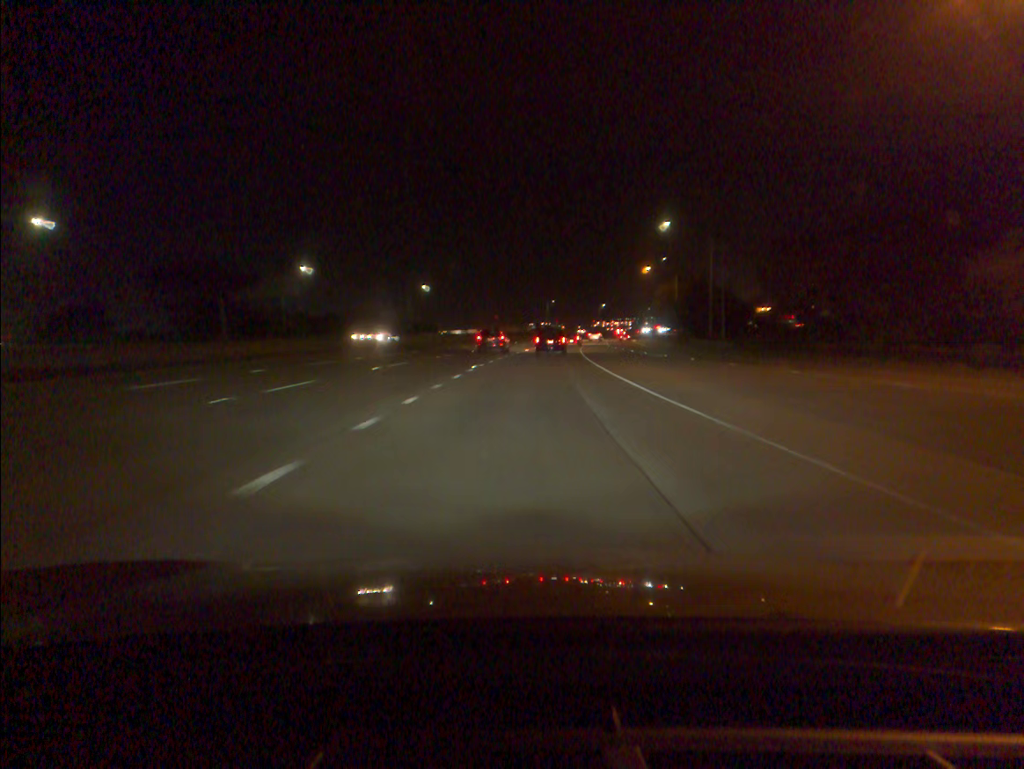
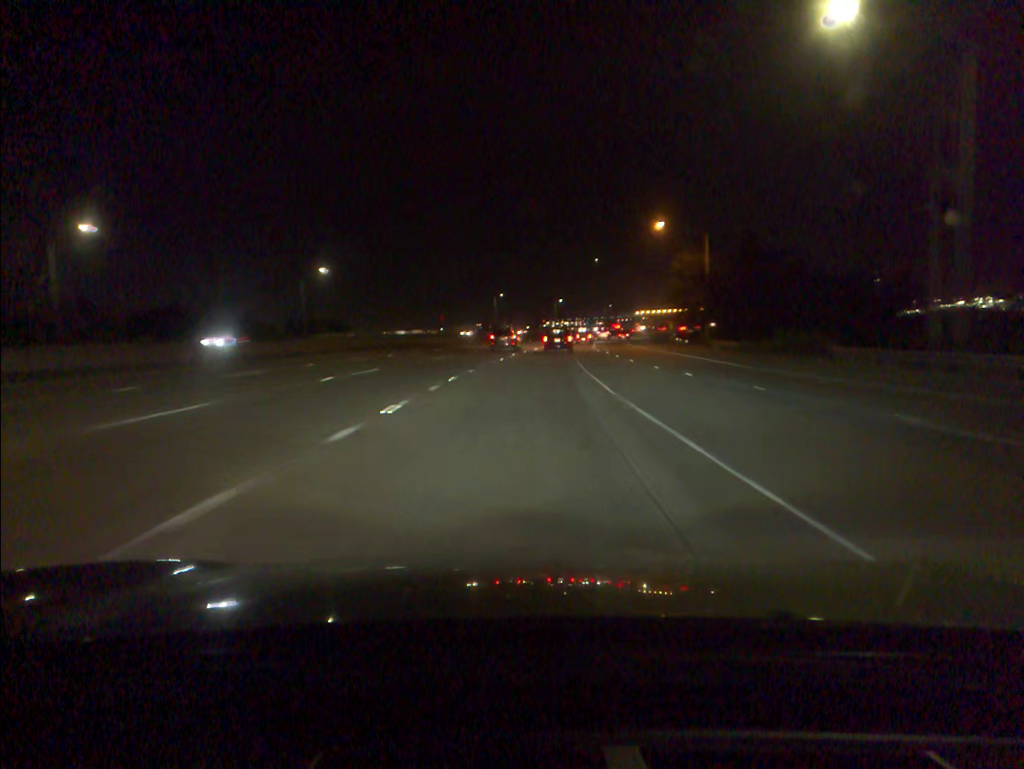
(+1.8, +51.5) m; +4°
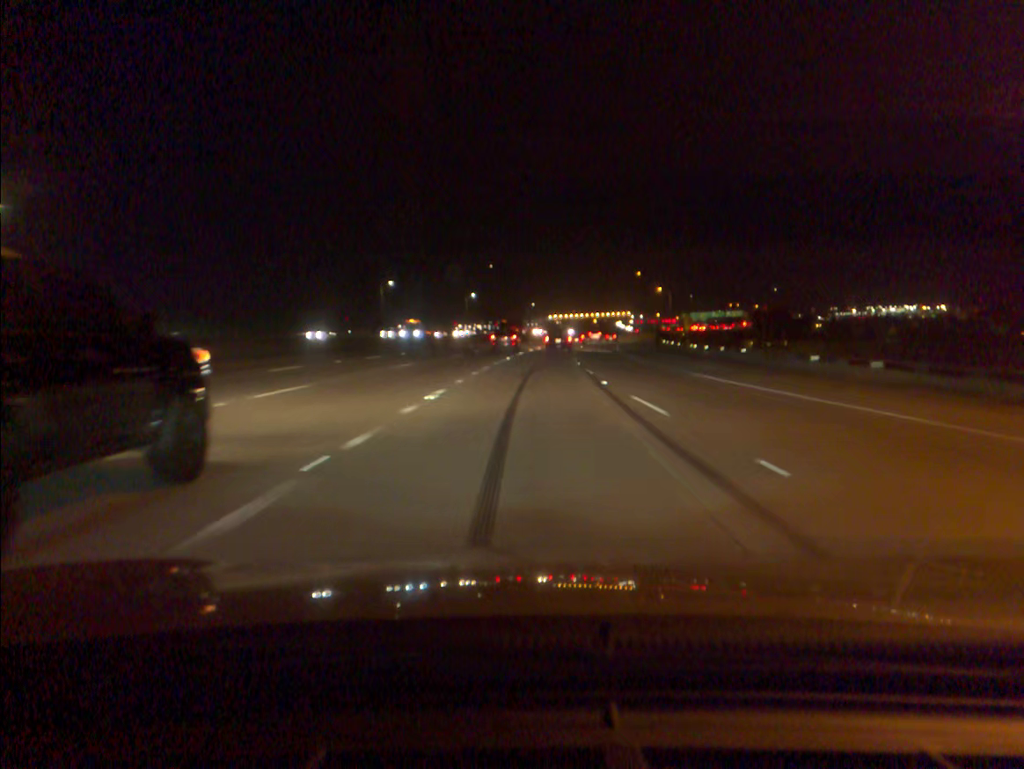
(+3.0, +67.7) m; +6°
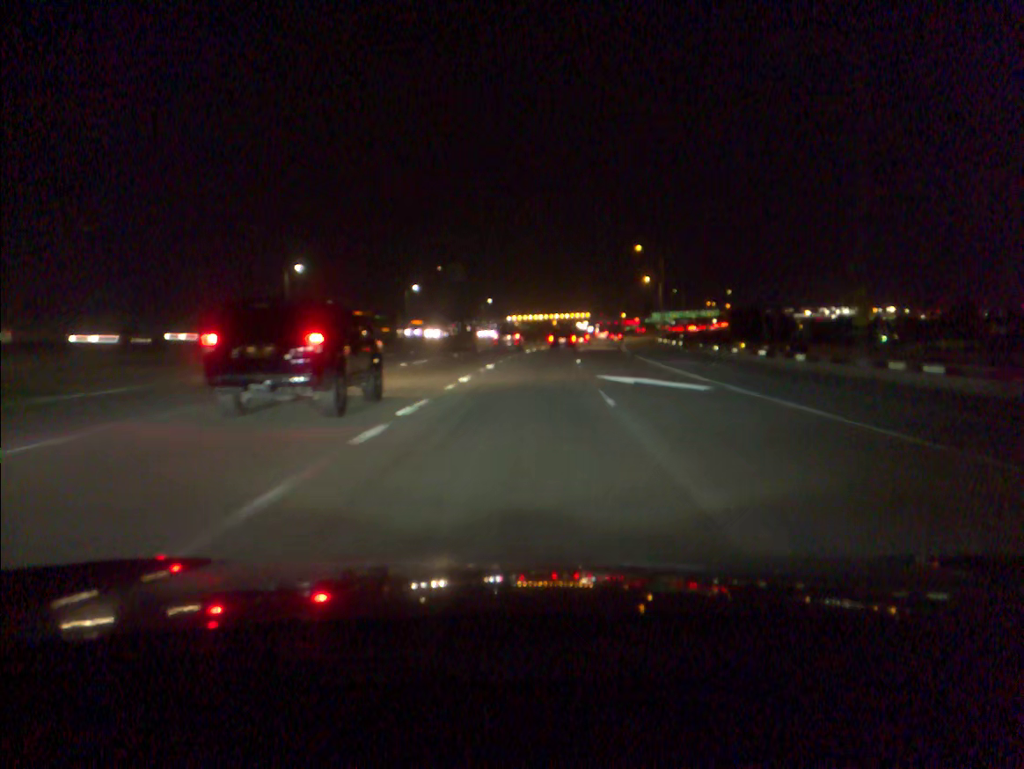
(+1.2, +41.7) m; +3°
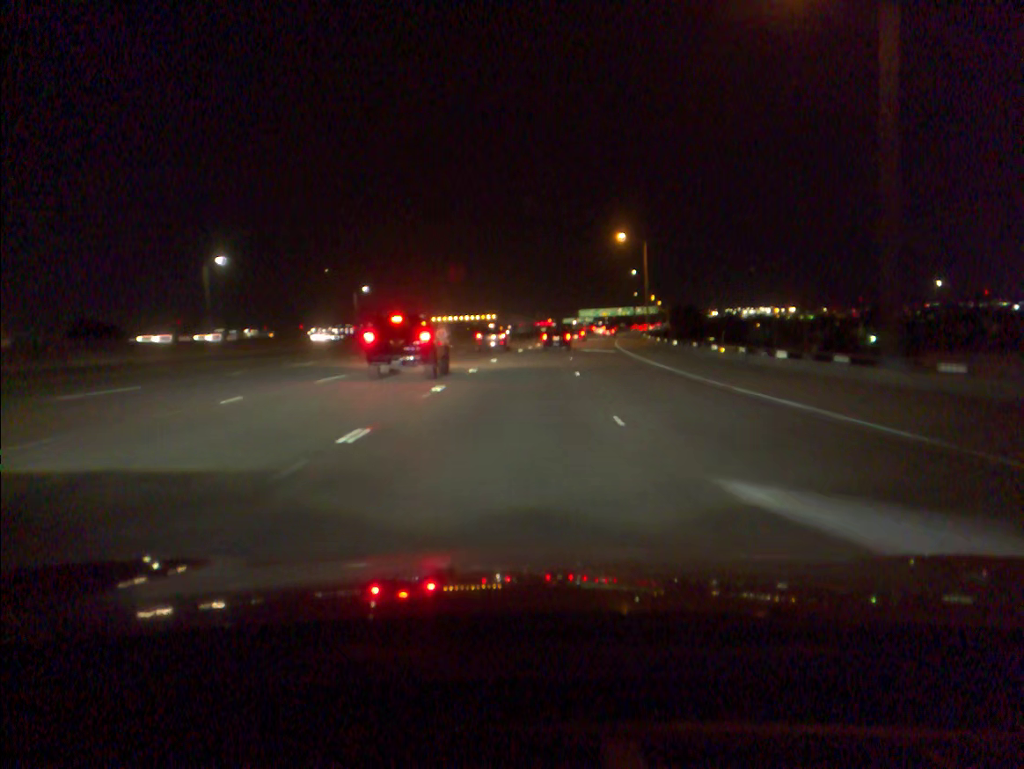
(+3.9, +70.3) m; +7°
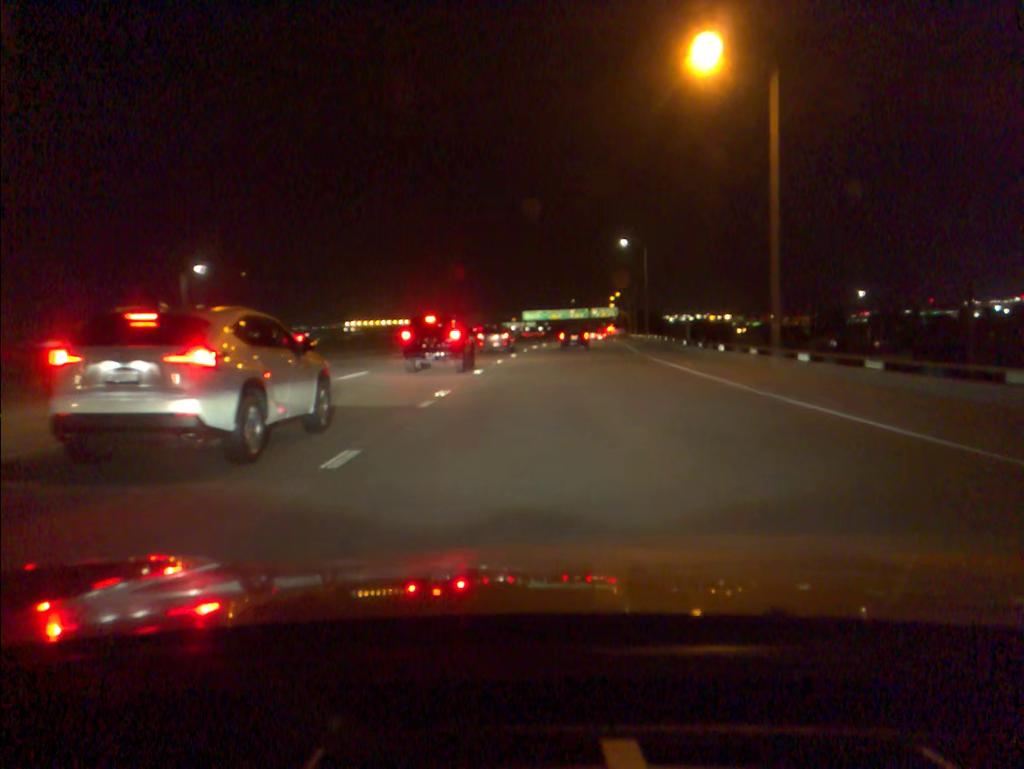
(+1.8, +56.7) m; +4°
